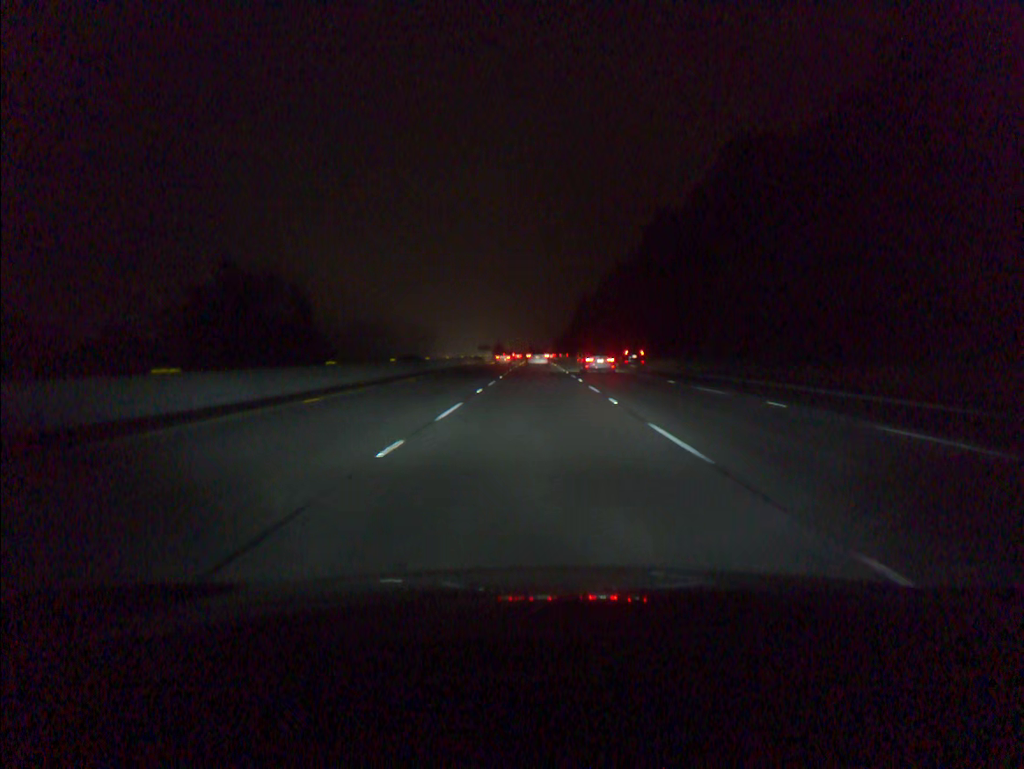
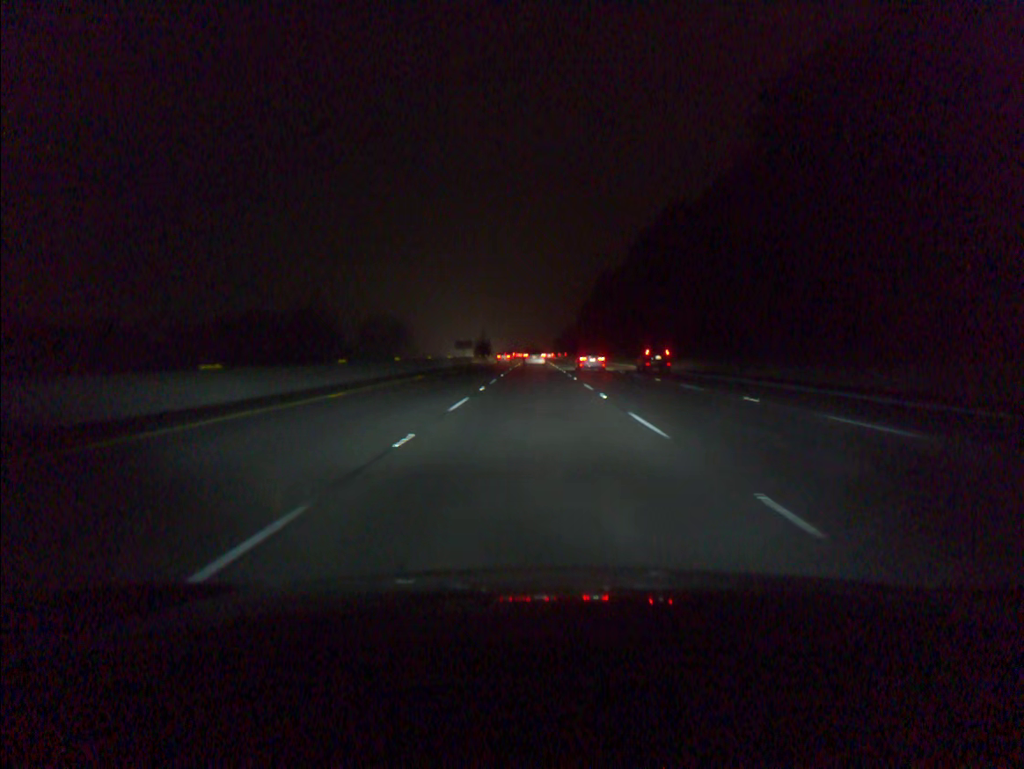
(0.0, +85.4) m; 0°
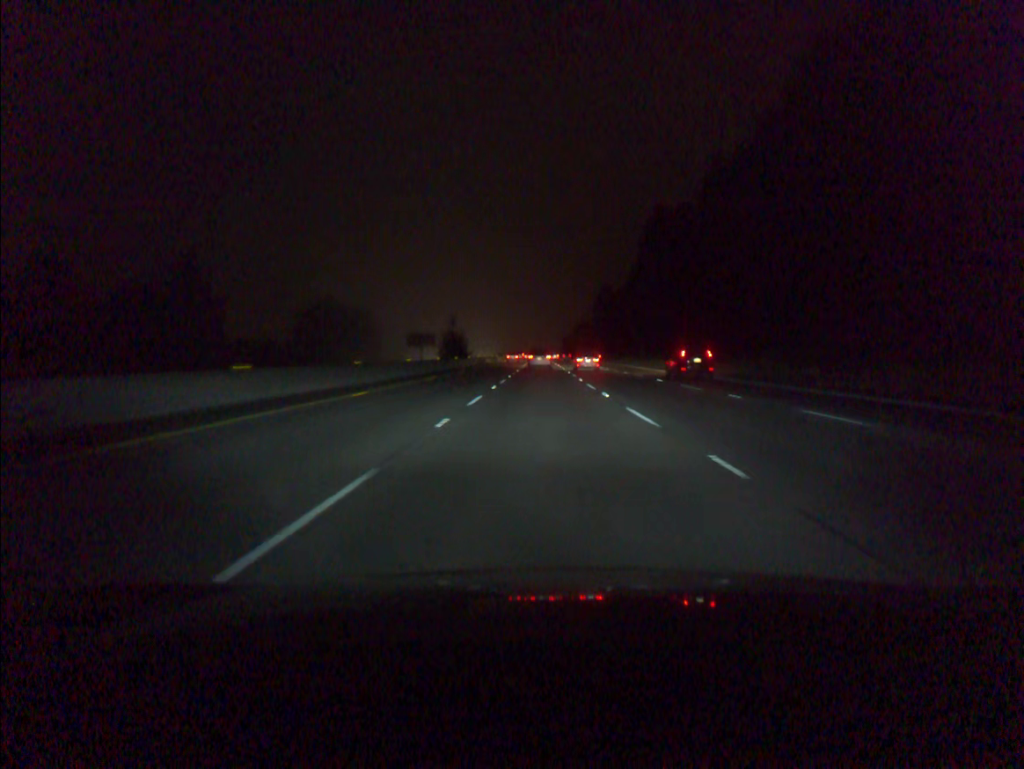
(-0.4, +85.8) m; 0°
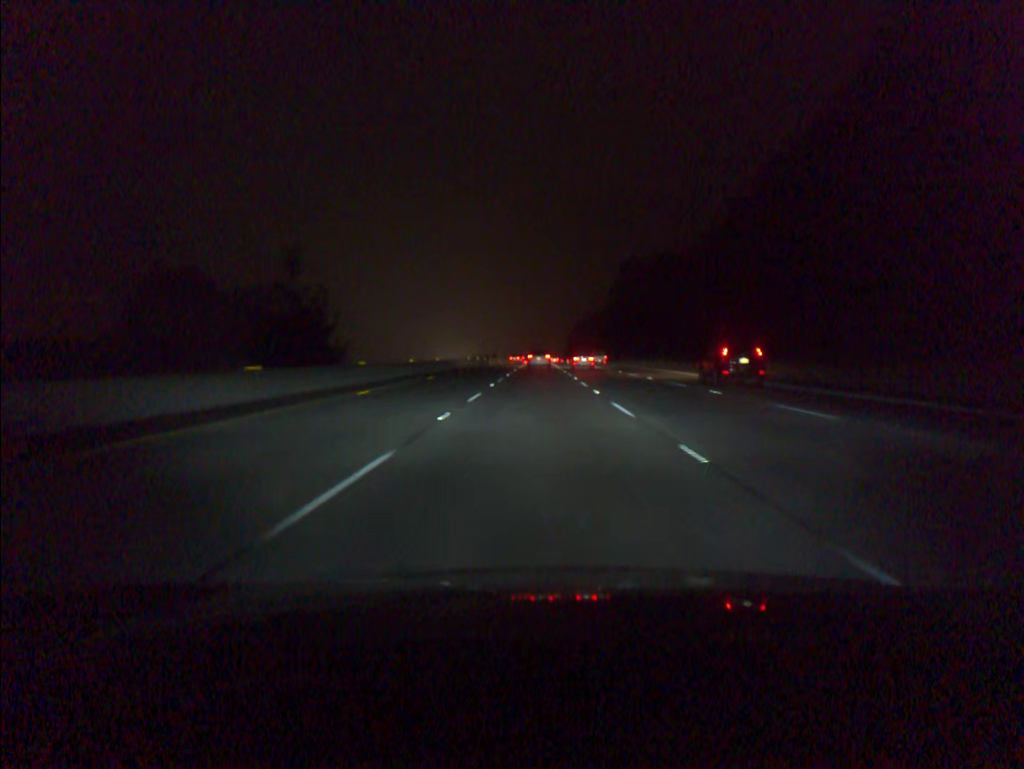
(+0.4, +86.2) m; 0°
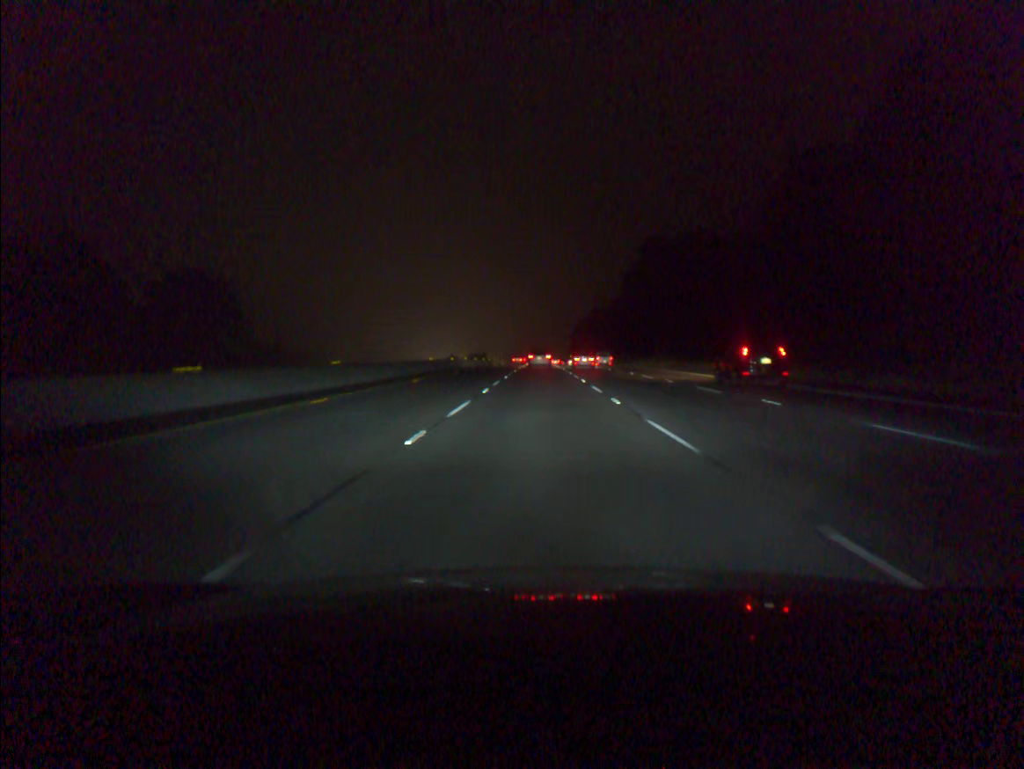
(0.0, +34.5) m; 0°
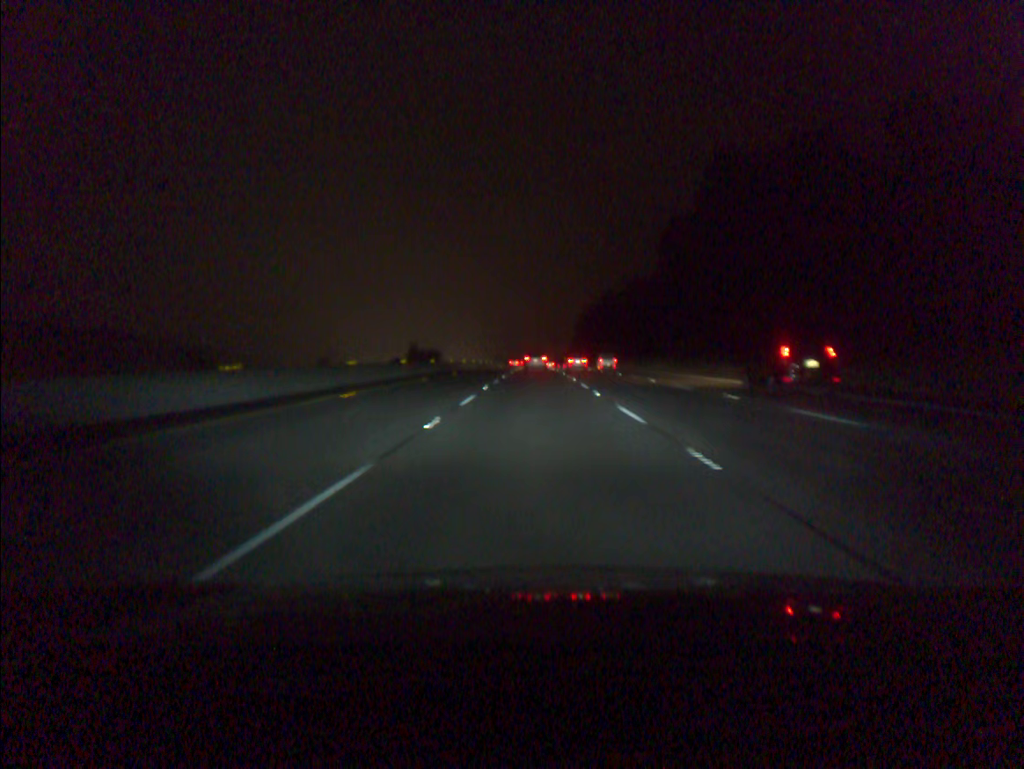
(+0.2, +69.3) m; 0°
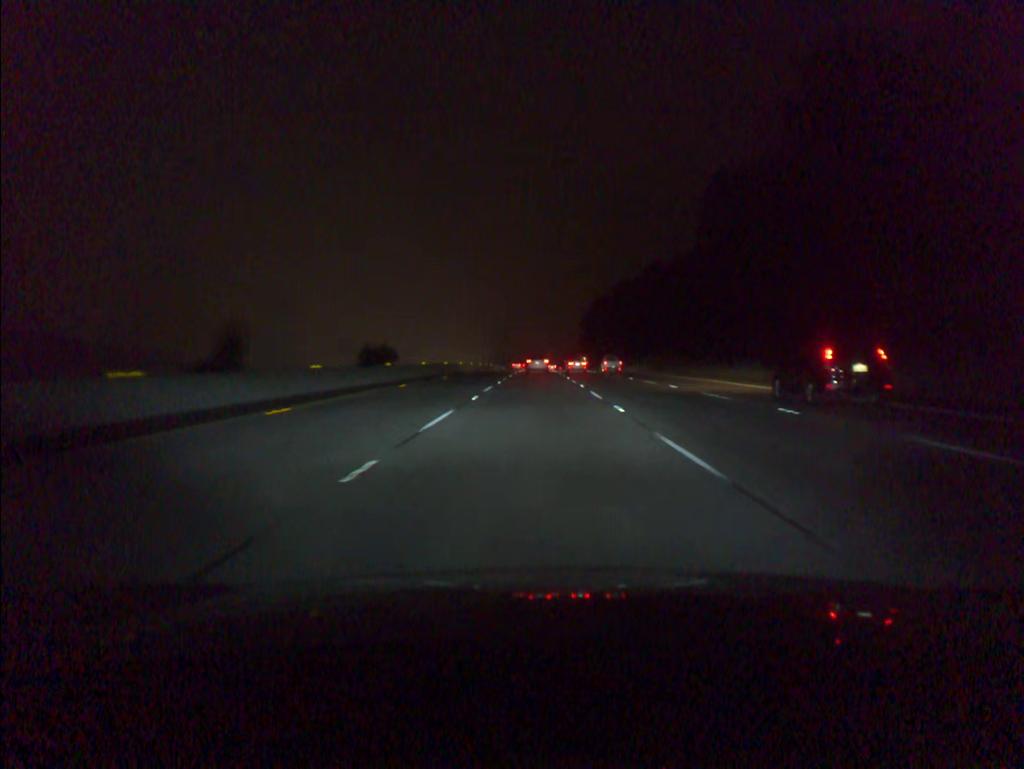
(0.0, +35.0) m; 0°
